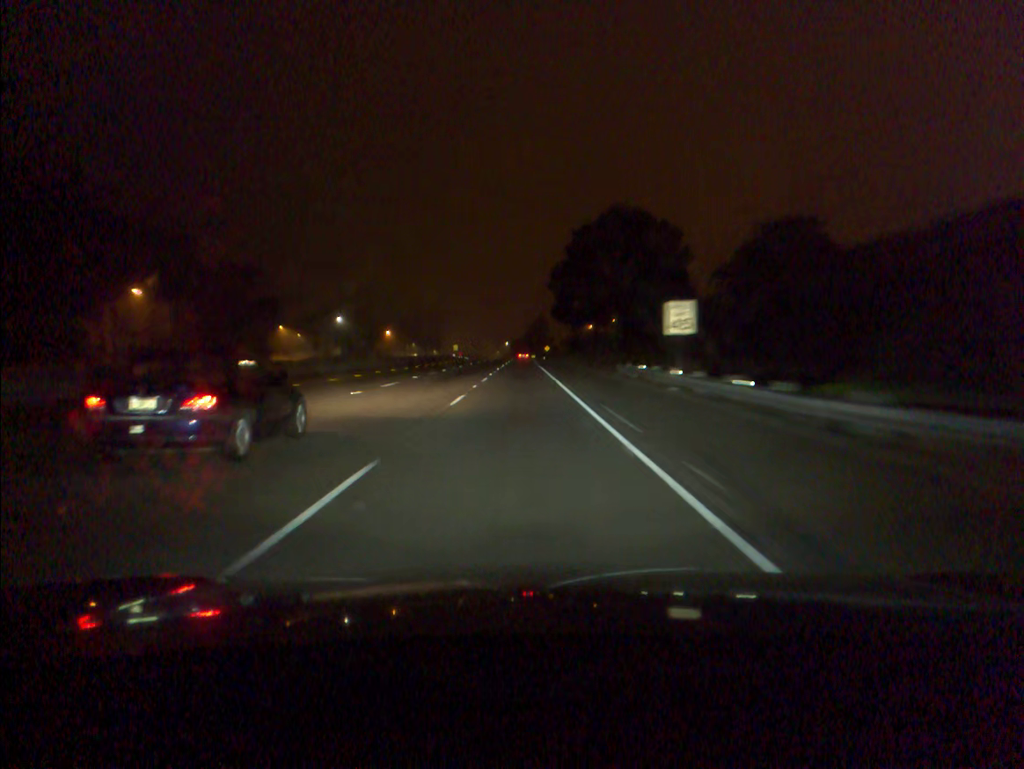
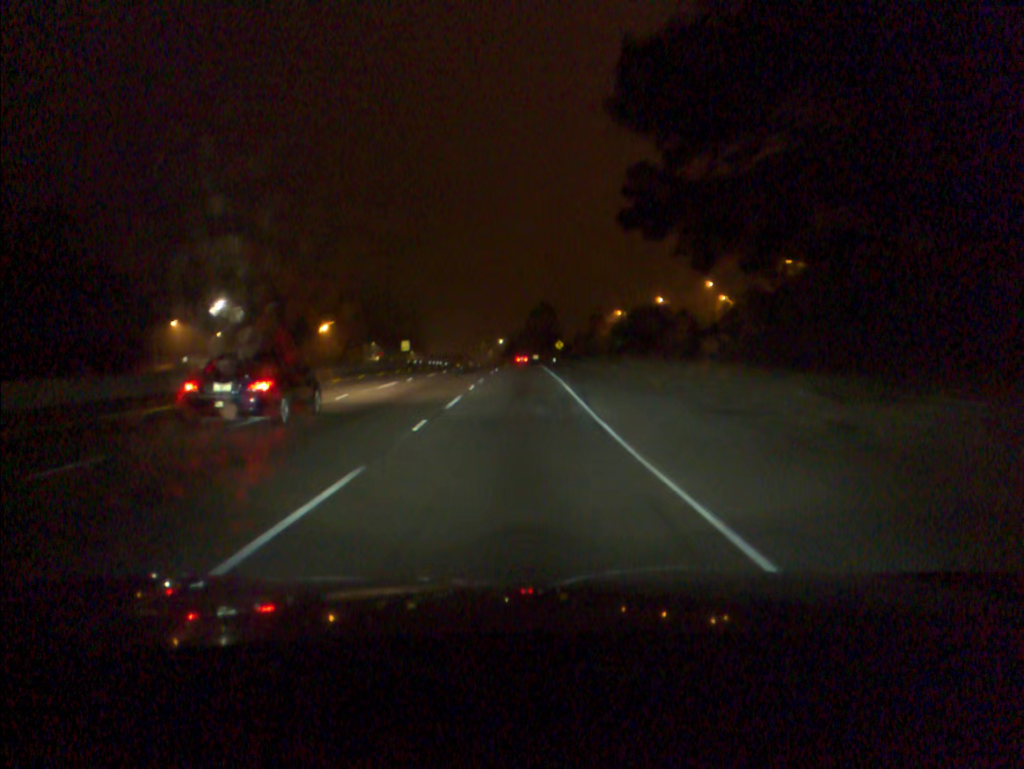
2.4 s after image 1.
(+0.1, +74.5) m; 0°
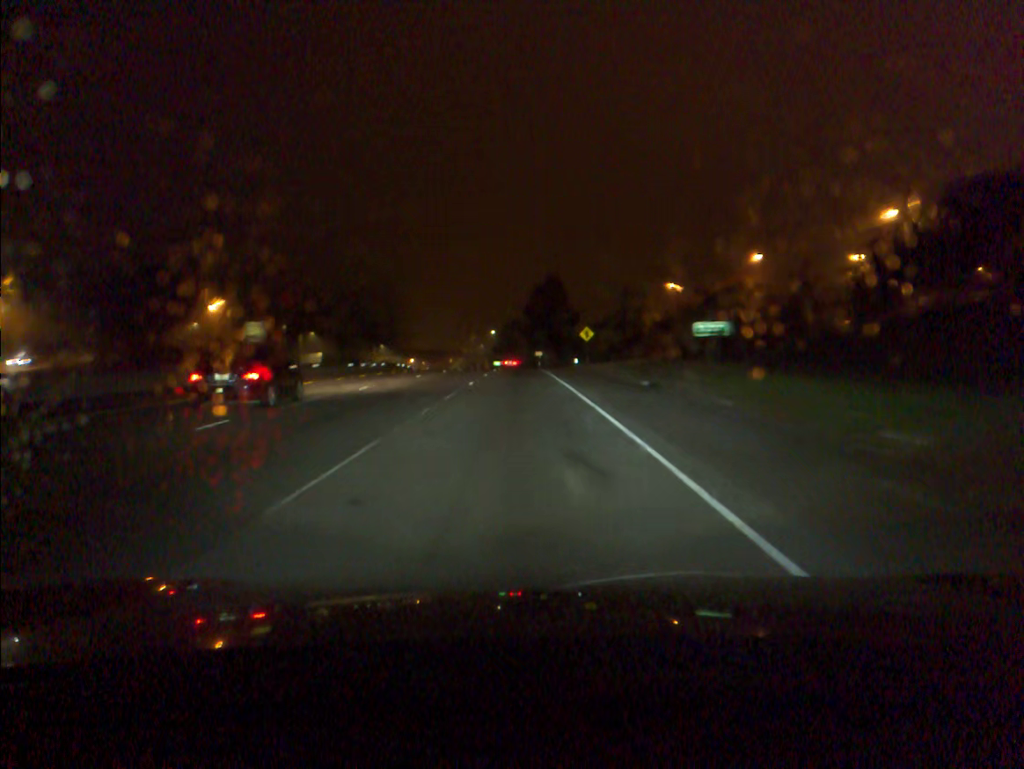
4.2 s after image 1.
(0.0, +55.7) m; 0°
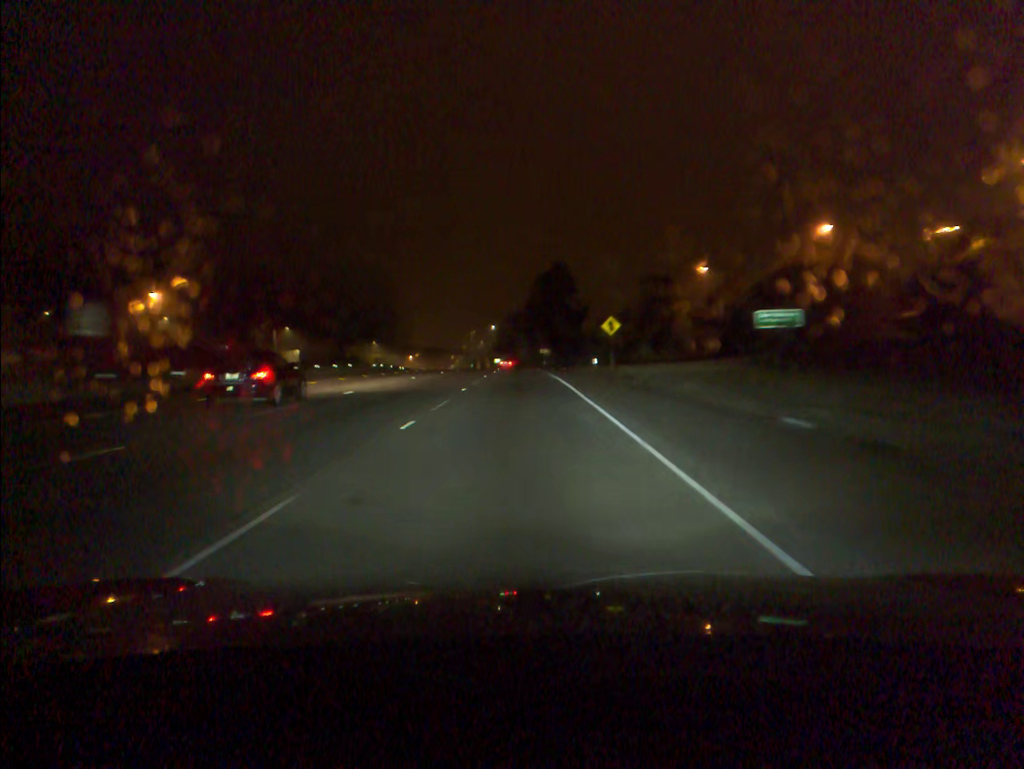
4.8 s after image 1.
(0.0, +18.3) m; 0°
